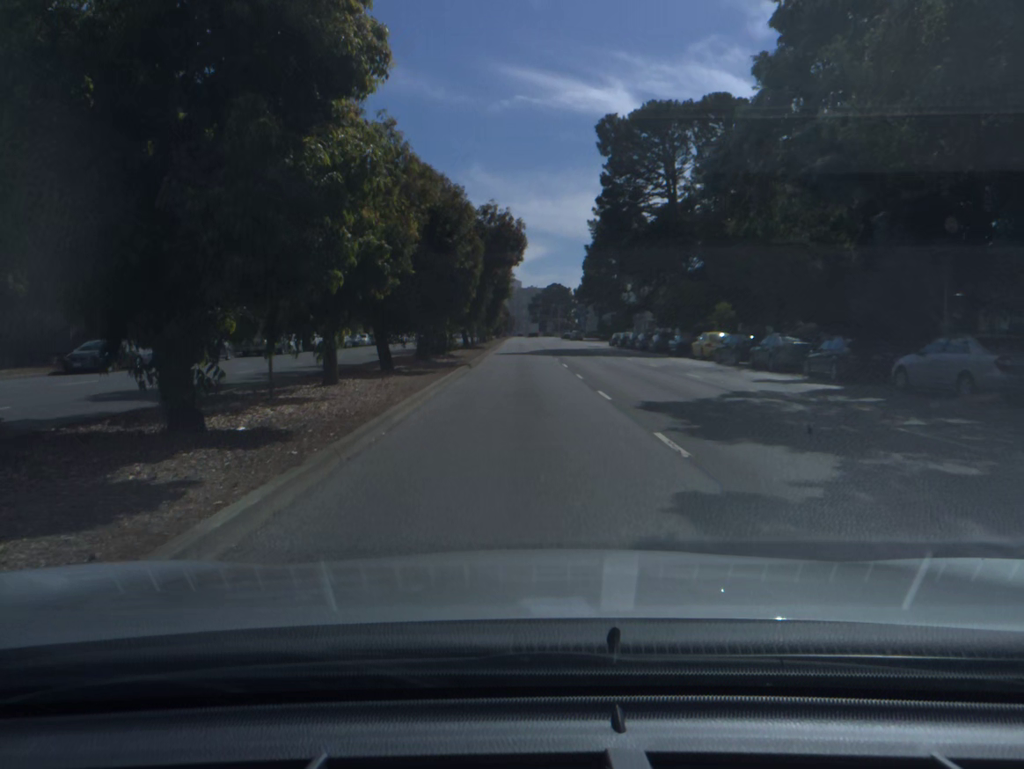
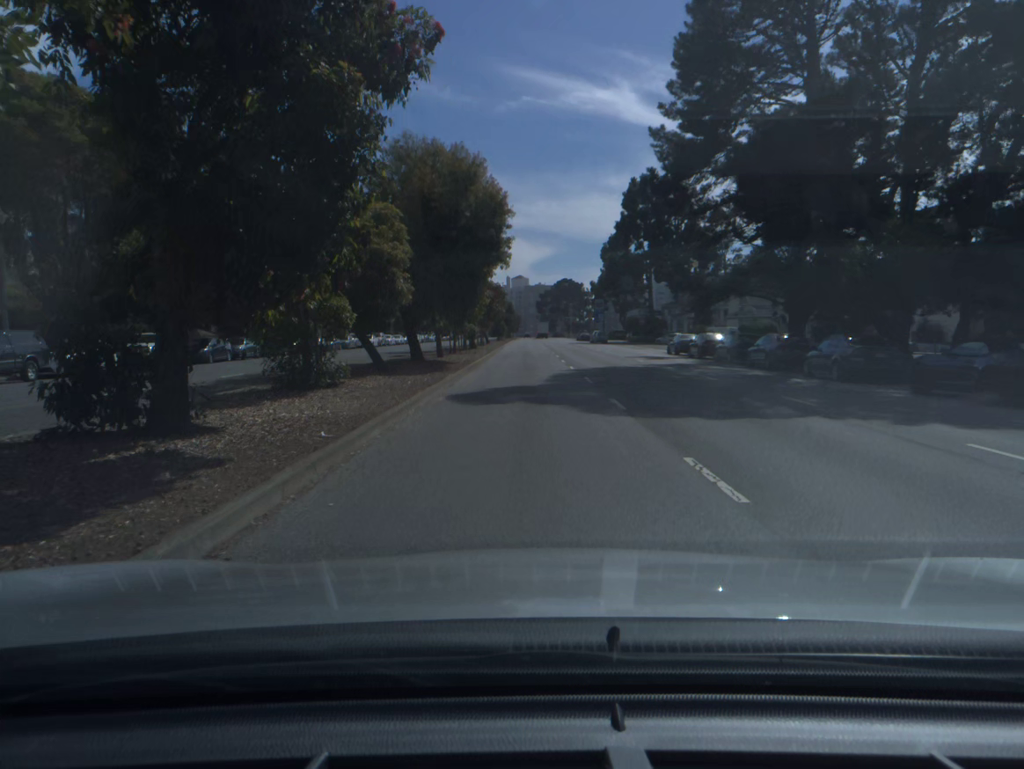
(-0.2, +31.3) m; -1°
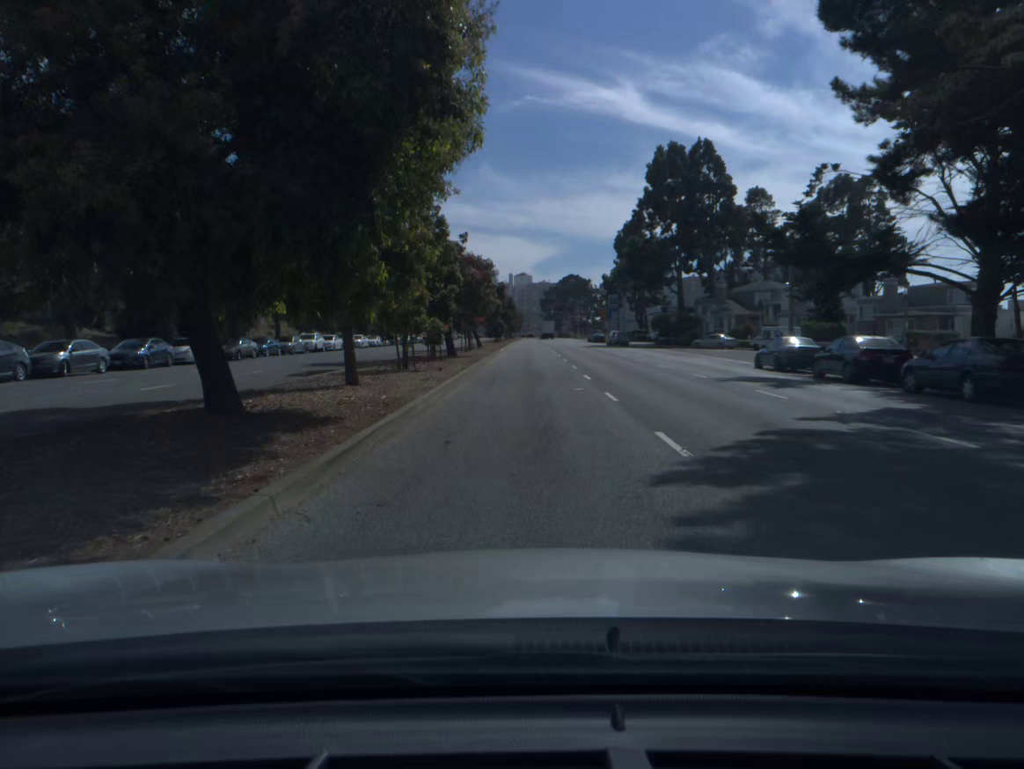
(0.0, +19.9) m; 0°
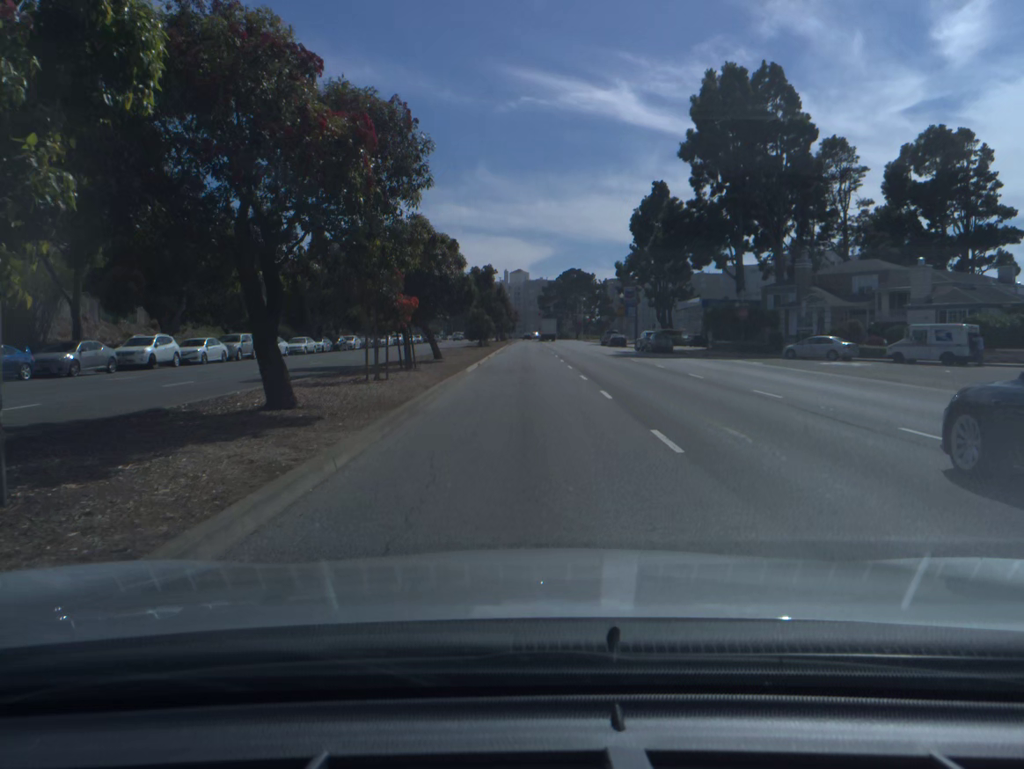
(+0.1, +28.5) m; 0°
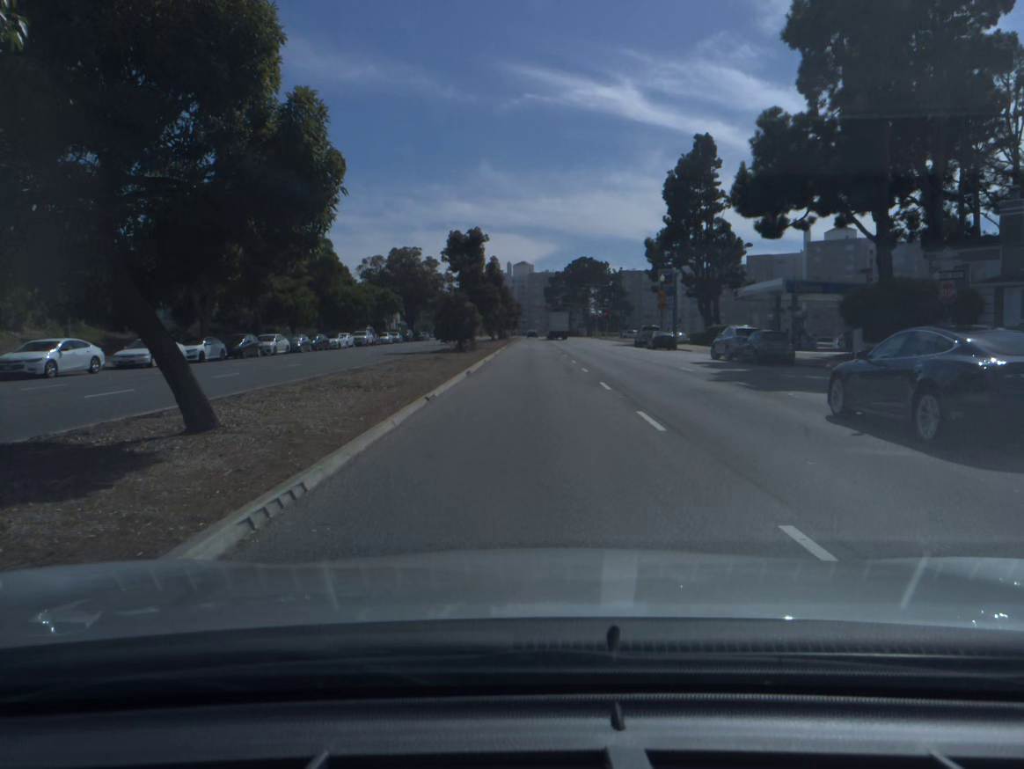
(-0.1, +26.6) m; 0°
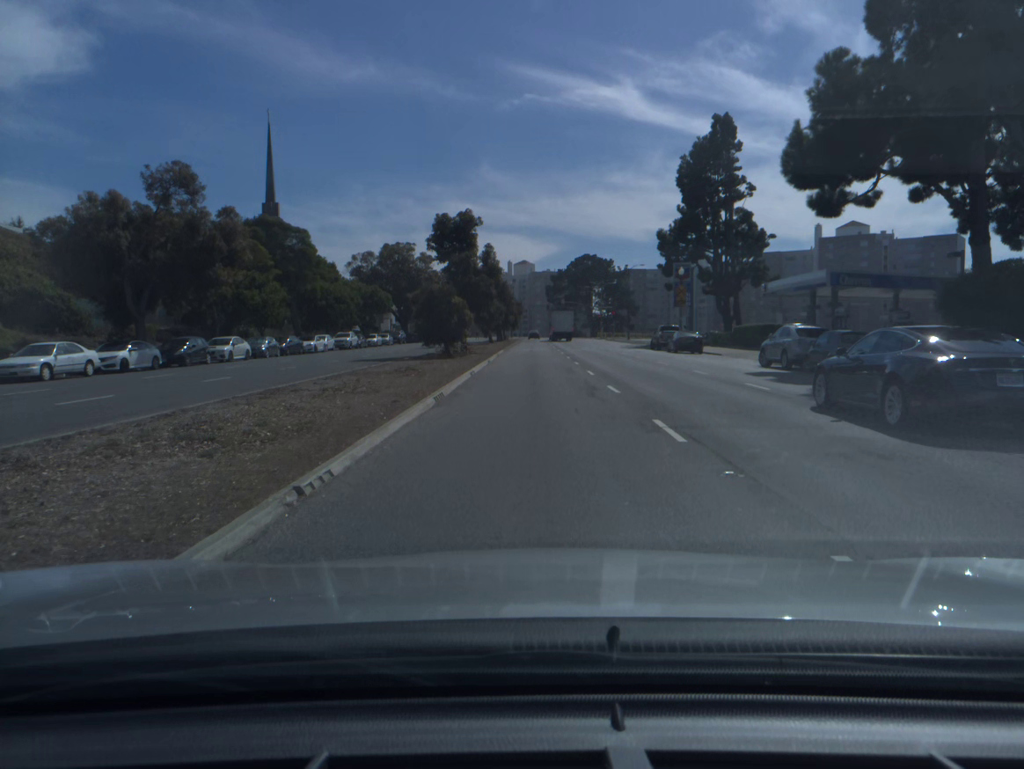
(0.0, +8.4) m; 0°
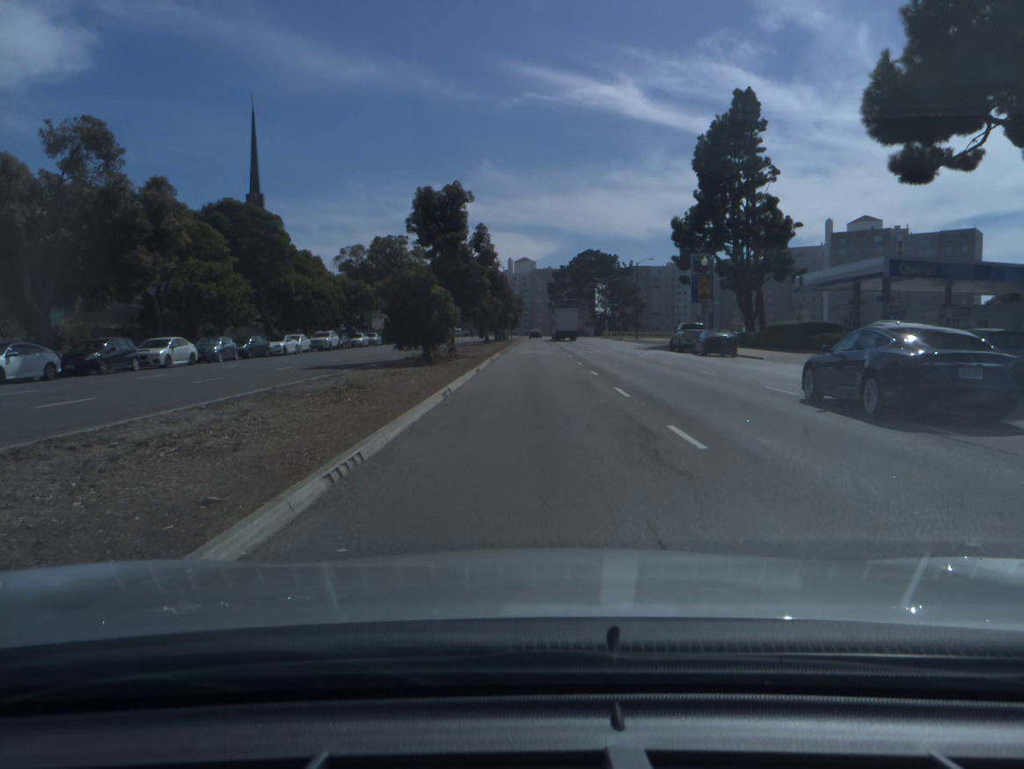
(0.0, +8.2) m; 0°
